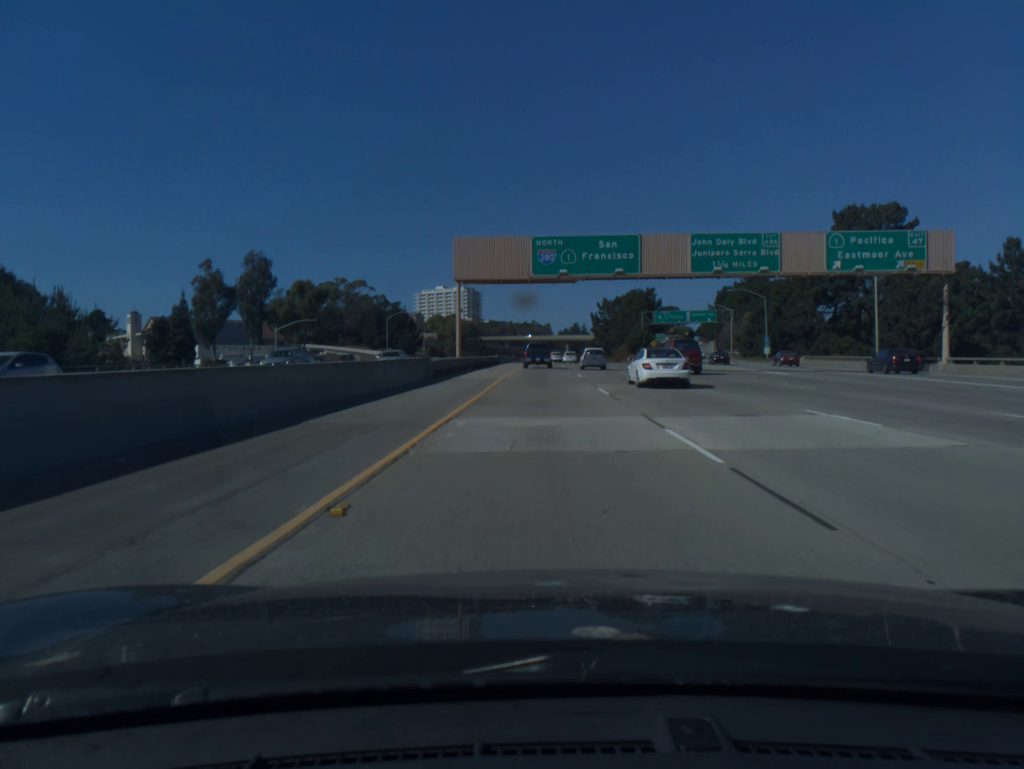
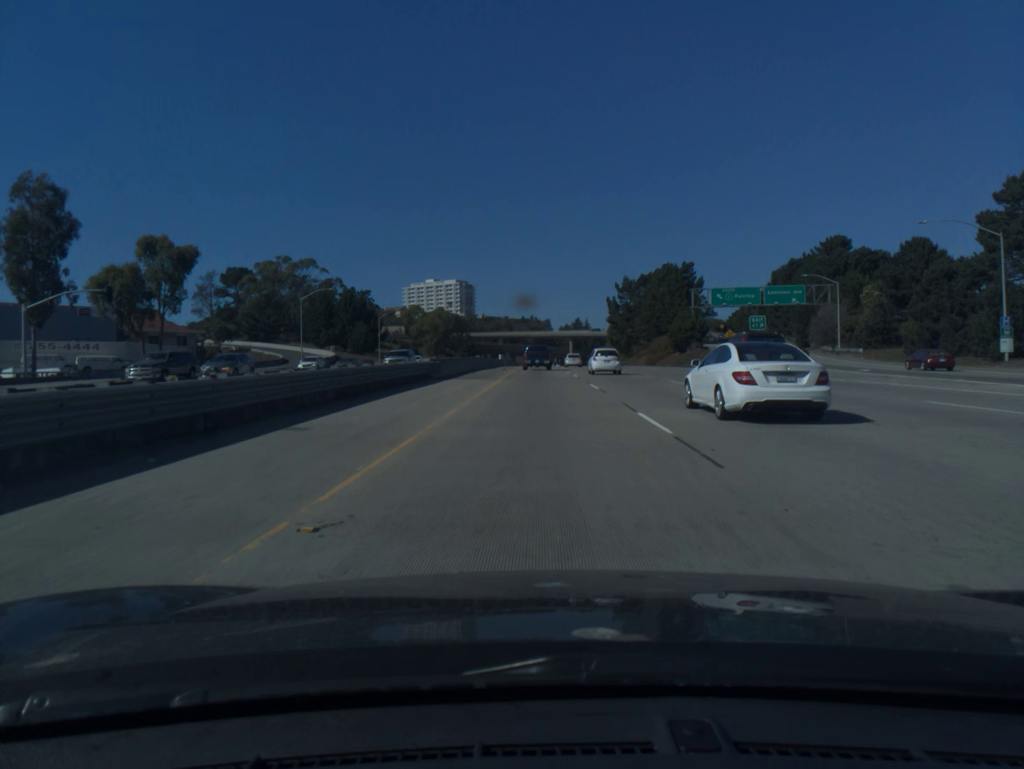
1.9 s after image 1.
(0.0, +56.0) m; 0°
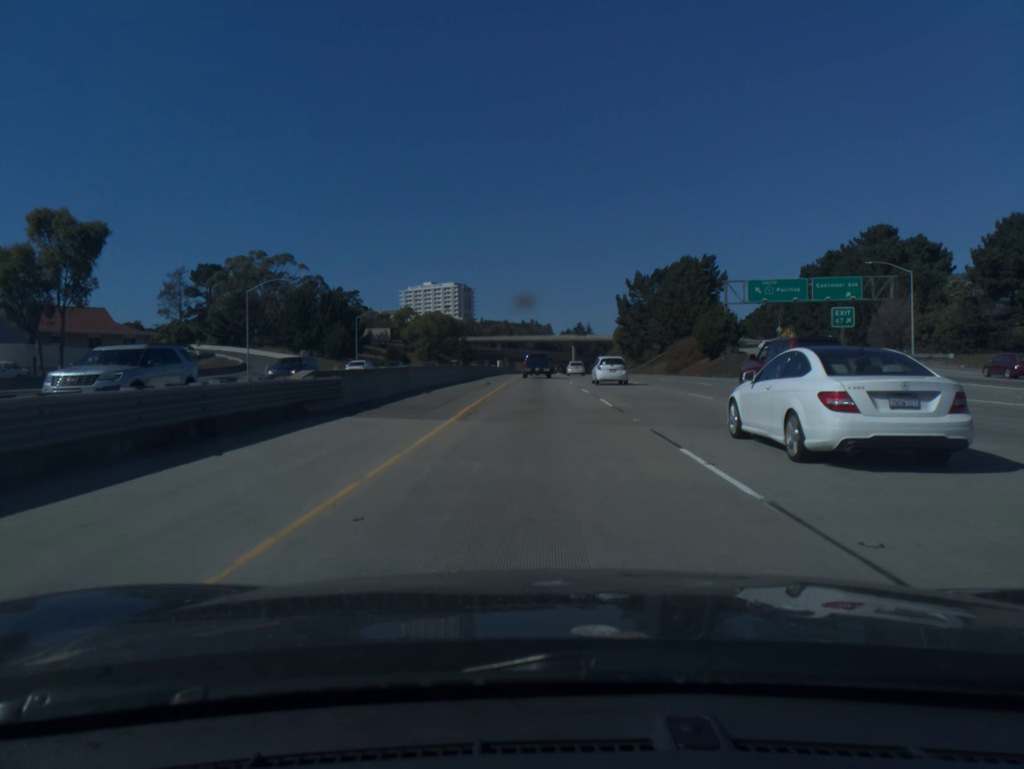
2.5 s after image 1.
(0.0, +19.3) m; 0°
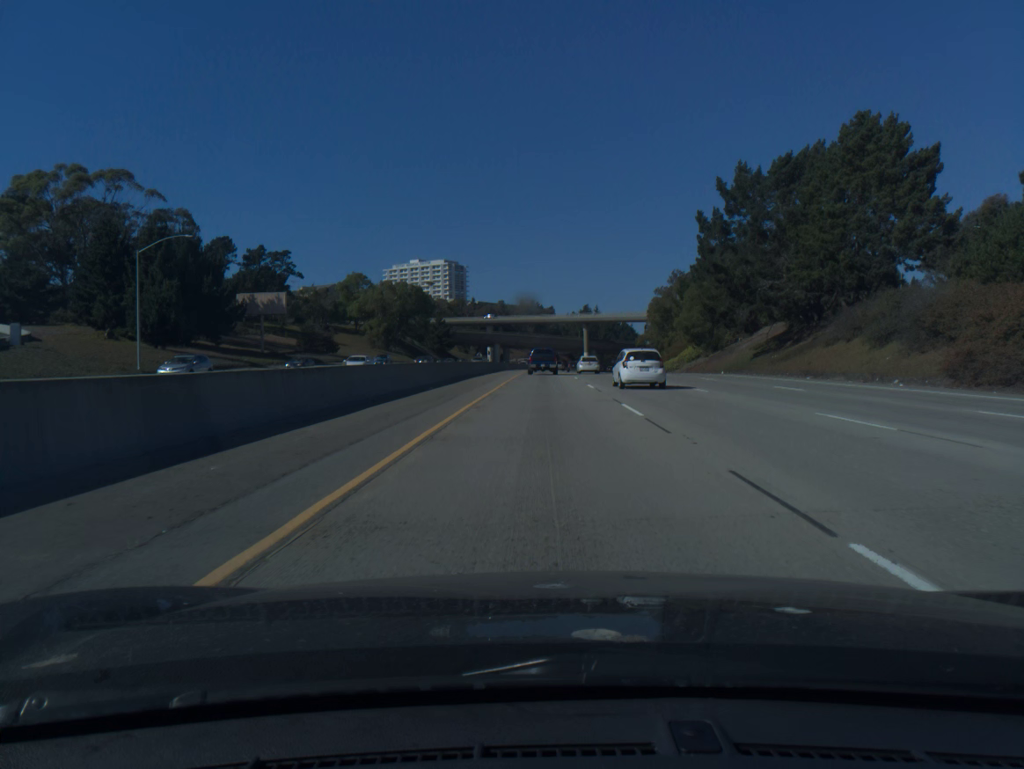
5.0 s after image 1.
(-0.2, +72.6) m; 0°
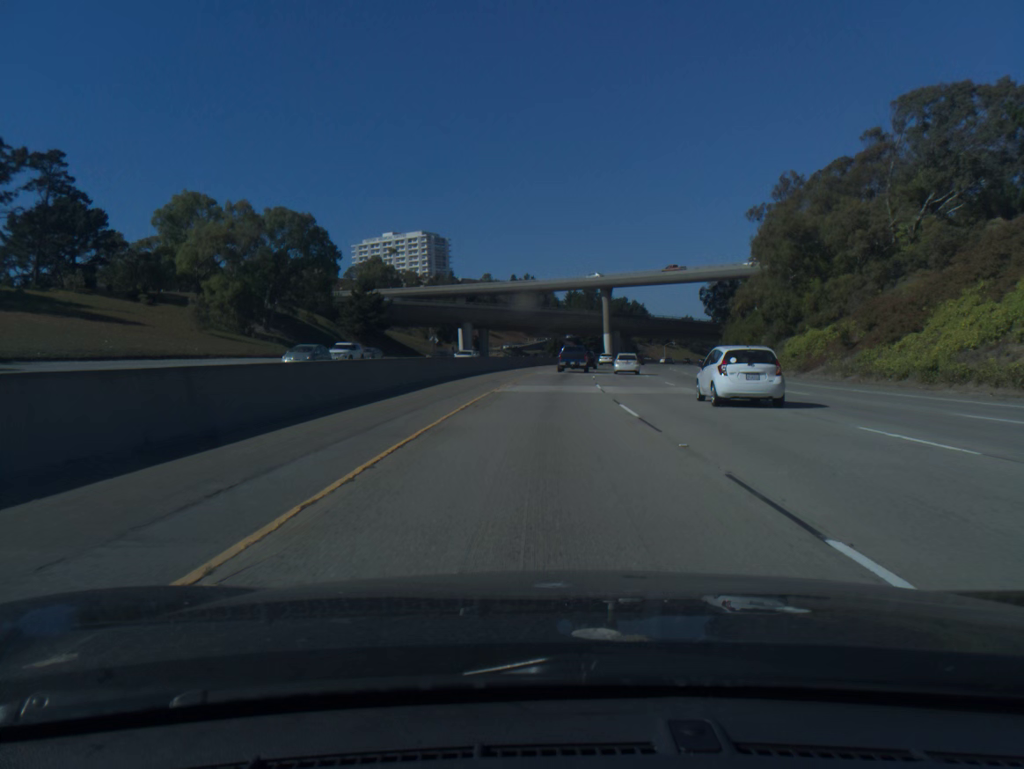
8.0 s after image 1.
(+0.4, +87.6) m; 0°
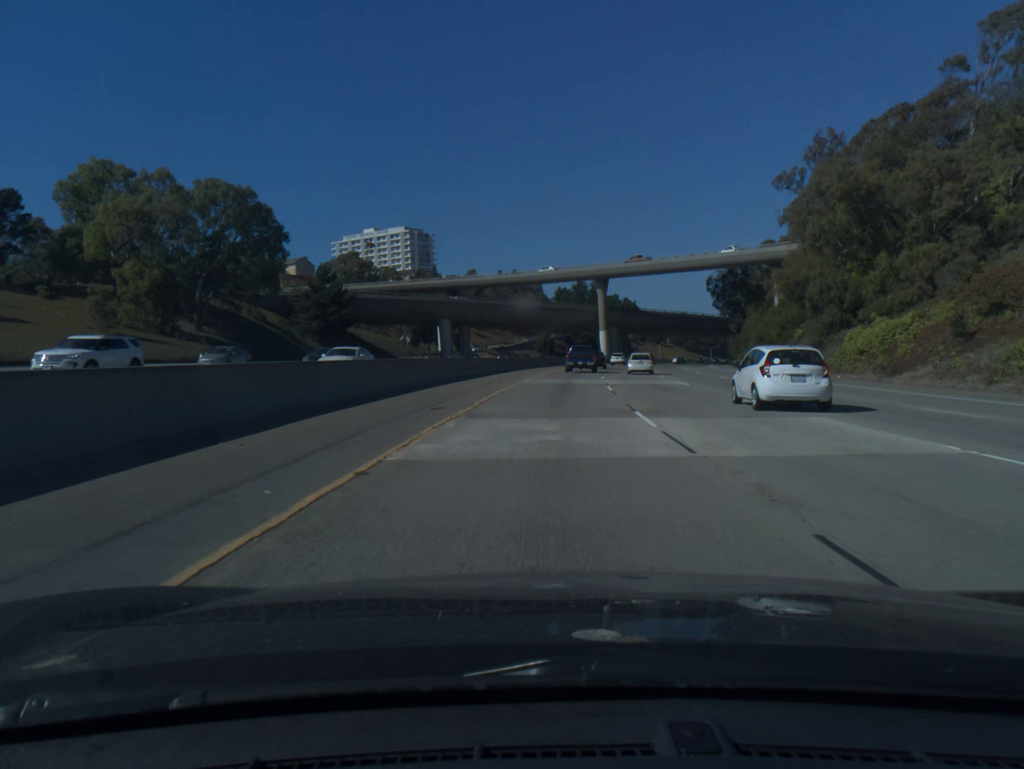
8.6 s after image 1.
(+0.1, +16.9) m; +1°
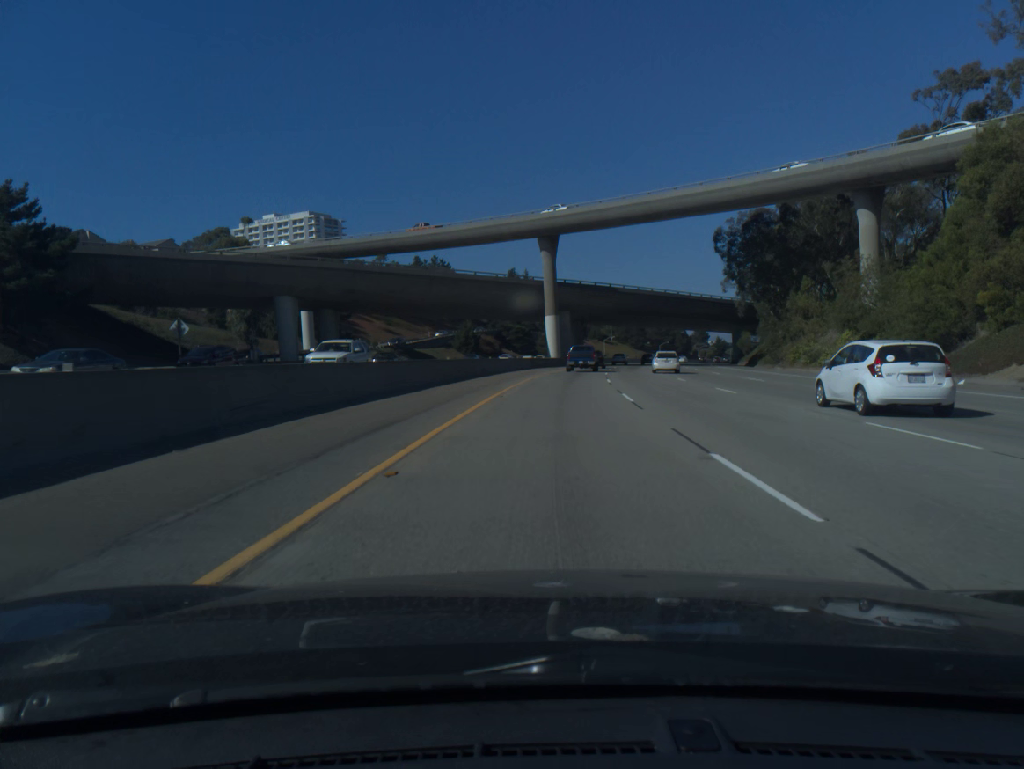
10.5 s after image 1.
(+1.9, +52.1) m; +5°
